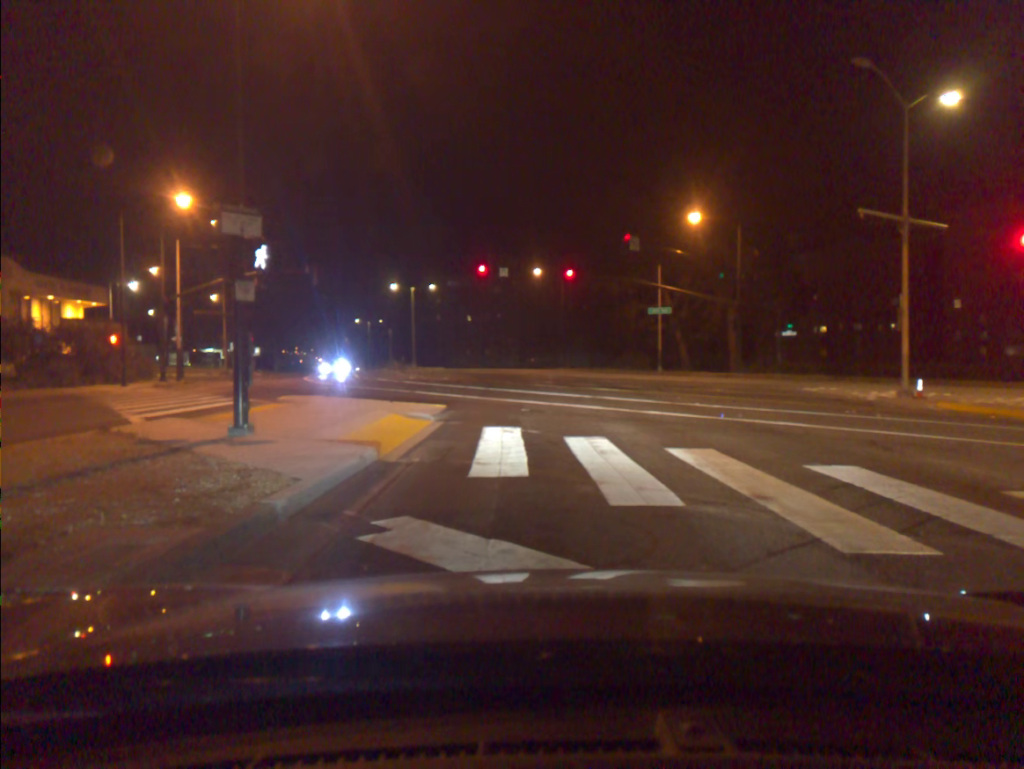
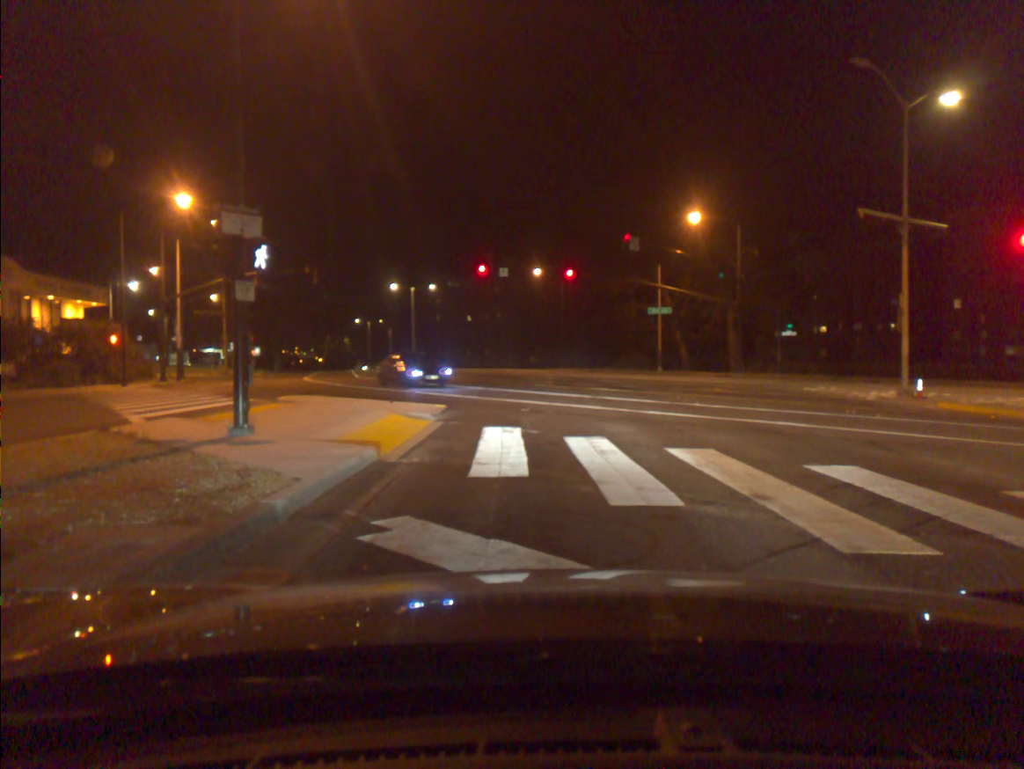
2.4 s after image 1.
(0.0, 0.0) m; 0°
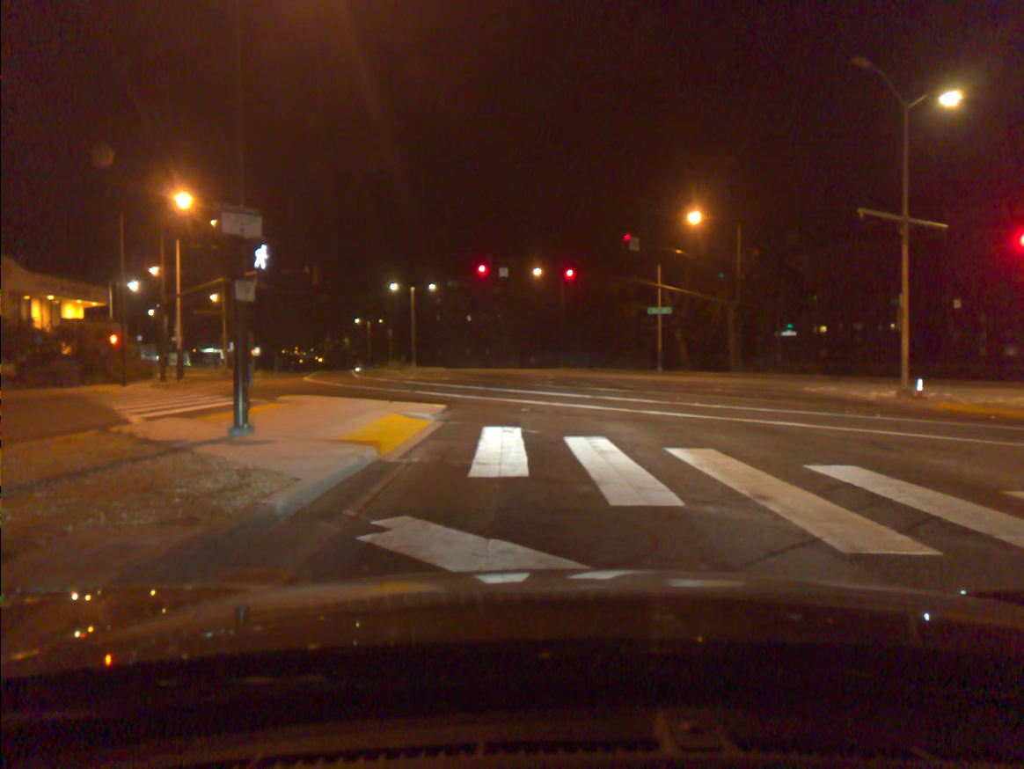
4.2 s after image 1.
(0.0, 0.0) m; 0°
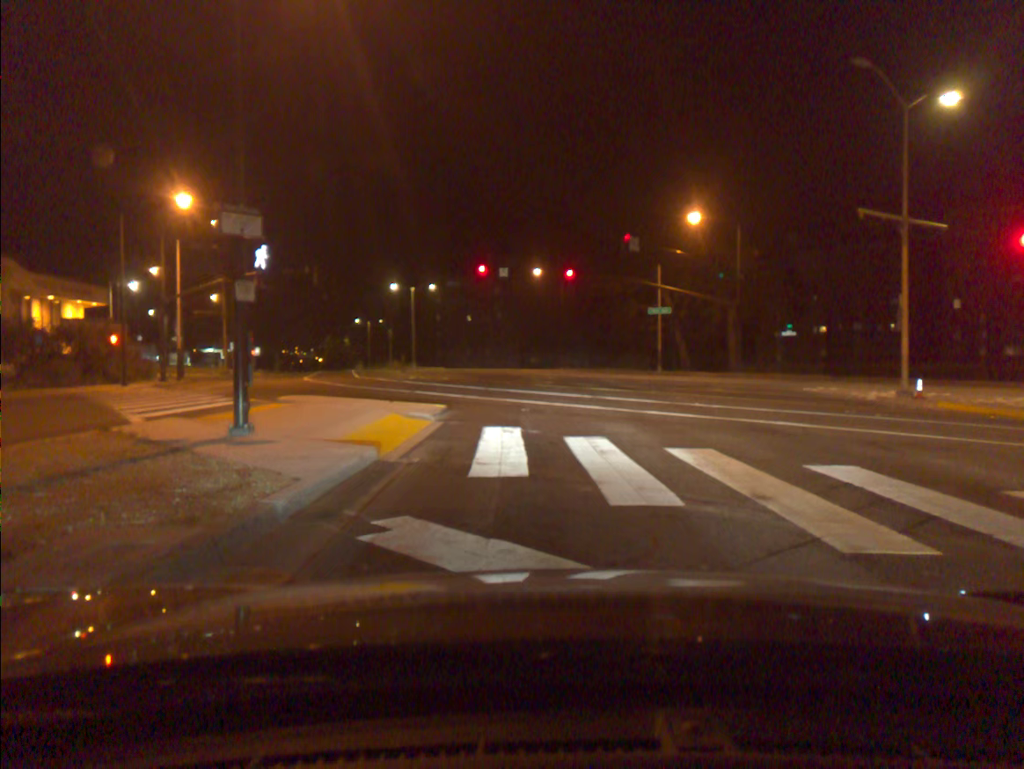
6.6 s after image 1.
(0.0, 0.0) m; 0°
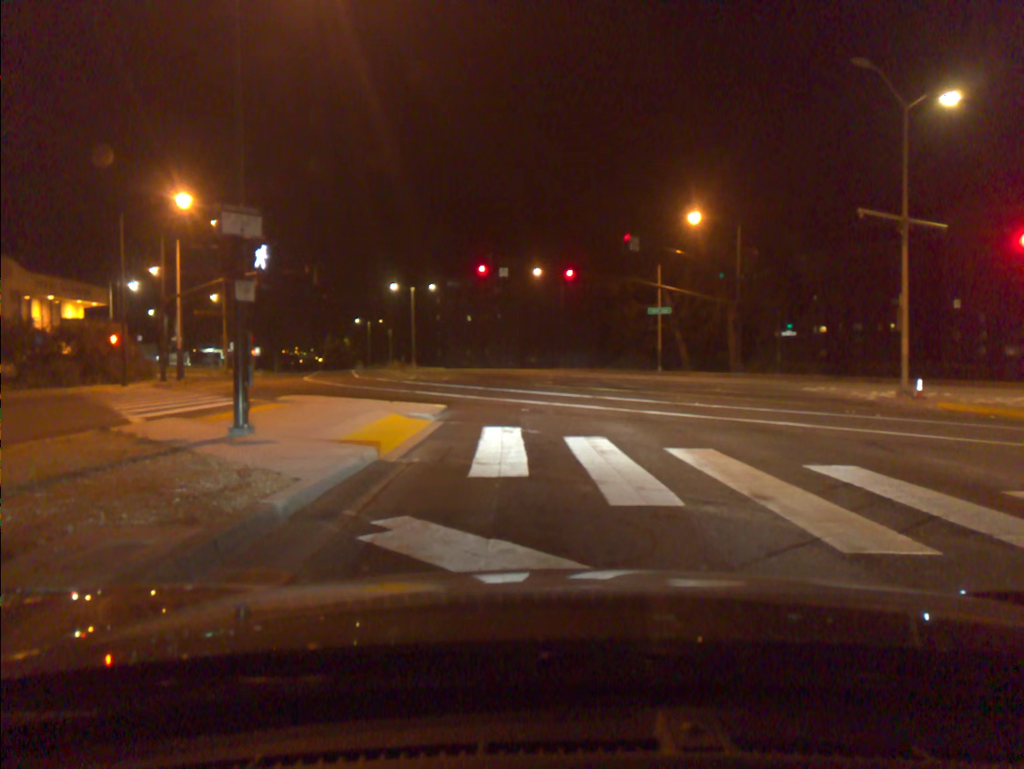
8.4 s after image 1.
(0.0, 0.0) m; 0°
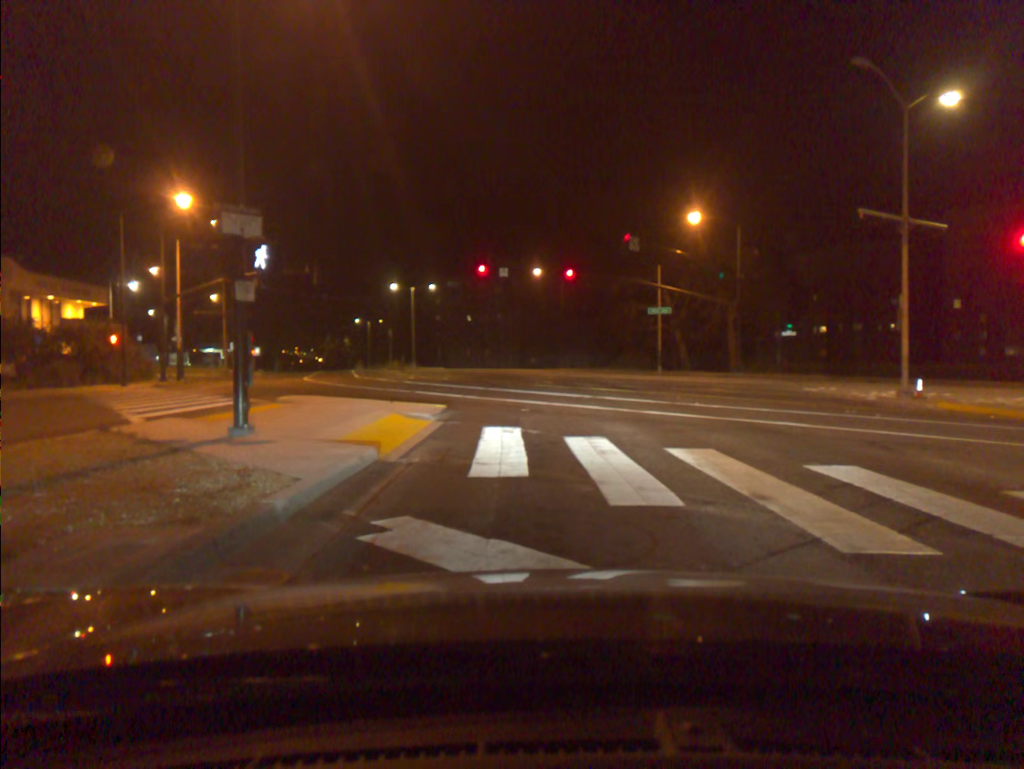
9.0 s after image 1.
(0.0, 0.0) m; 0°
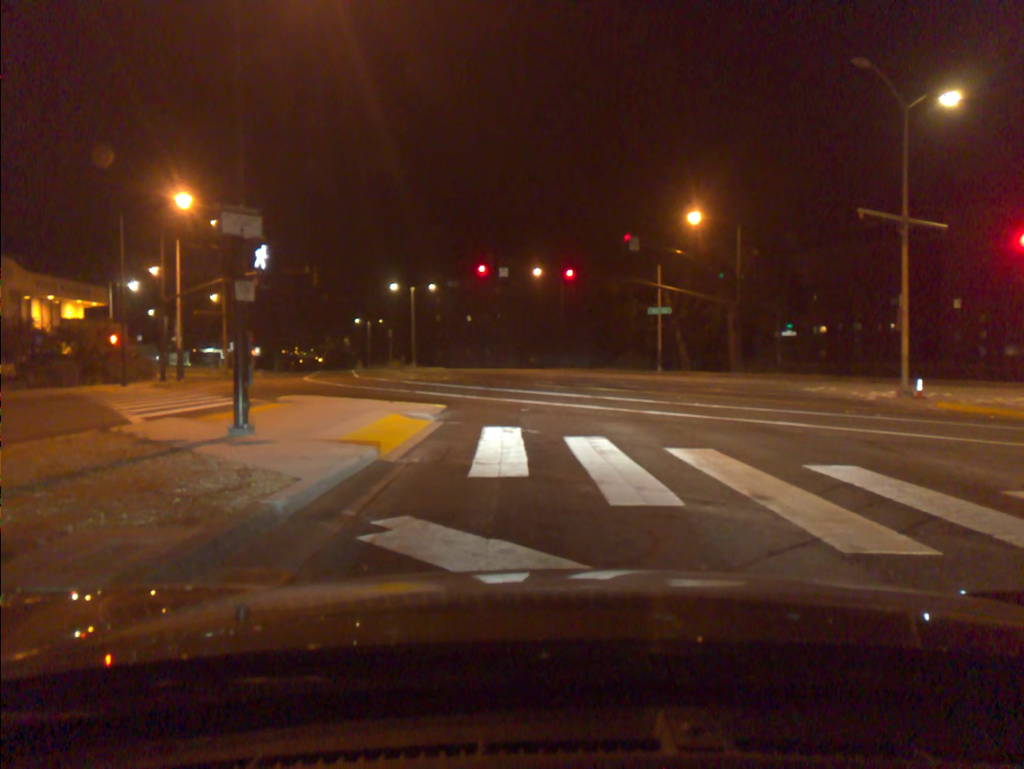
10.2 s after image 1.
(0.0, 0.0) m; 0°
